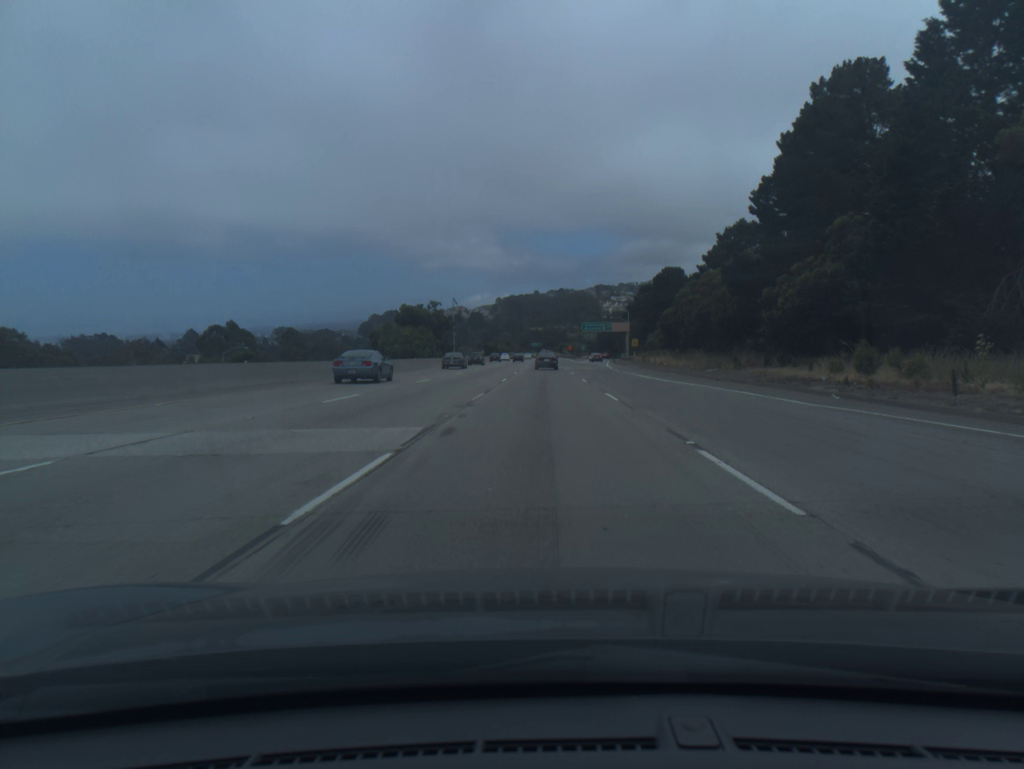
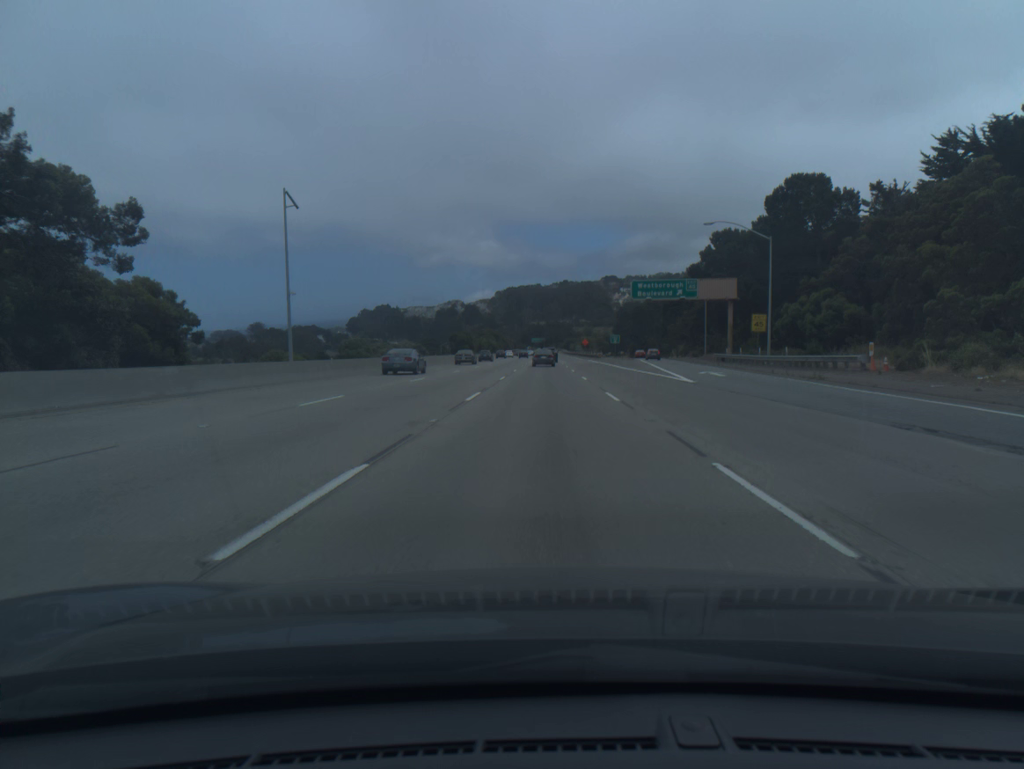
(+0.4, +88.9) m; 0°
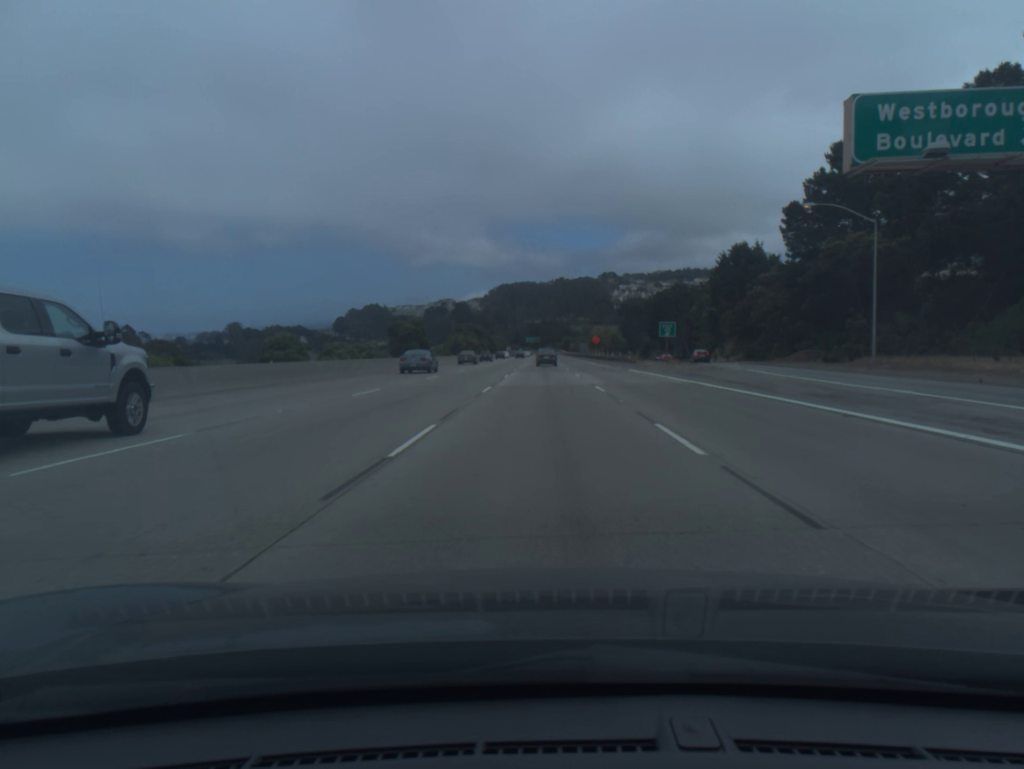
(0.0, +53.8) m; 0°
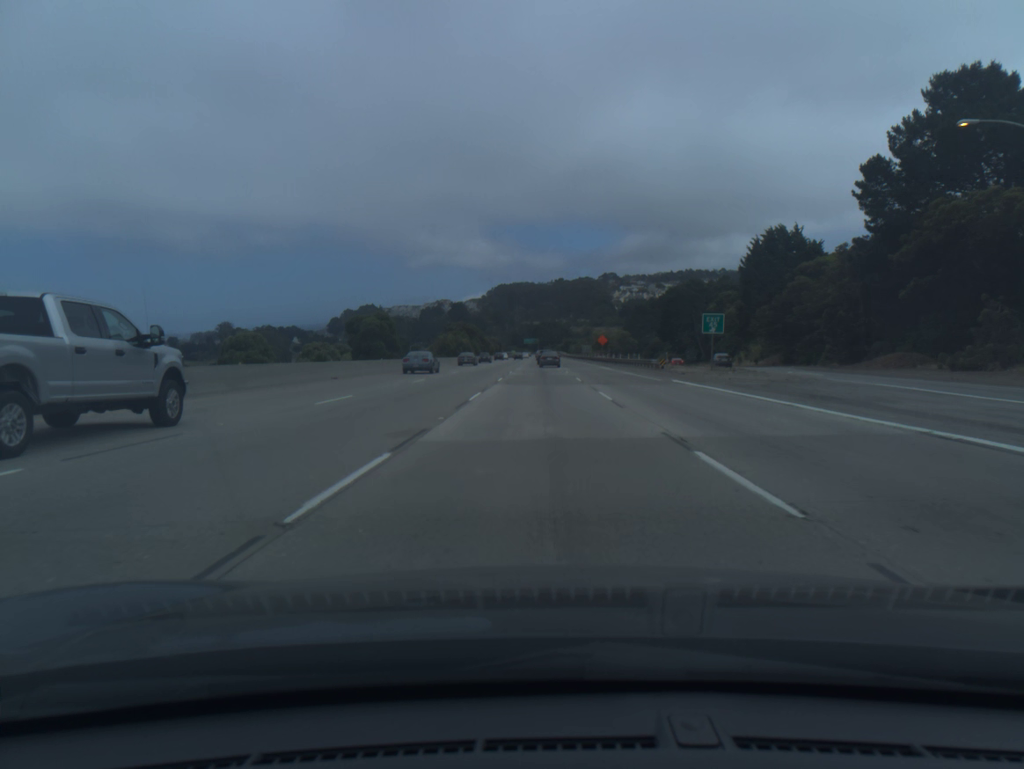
(0.0, +18.2) m; 0°
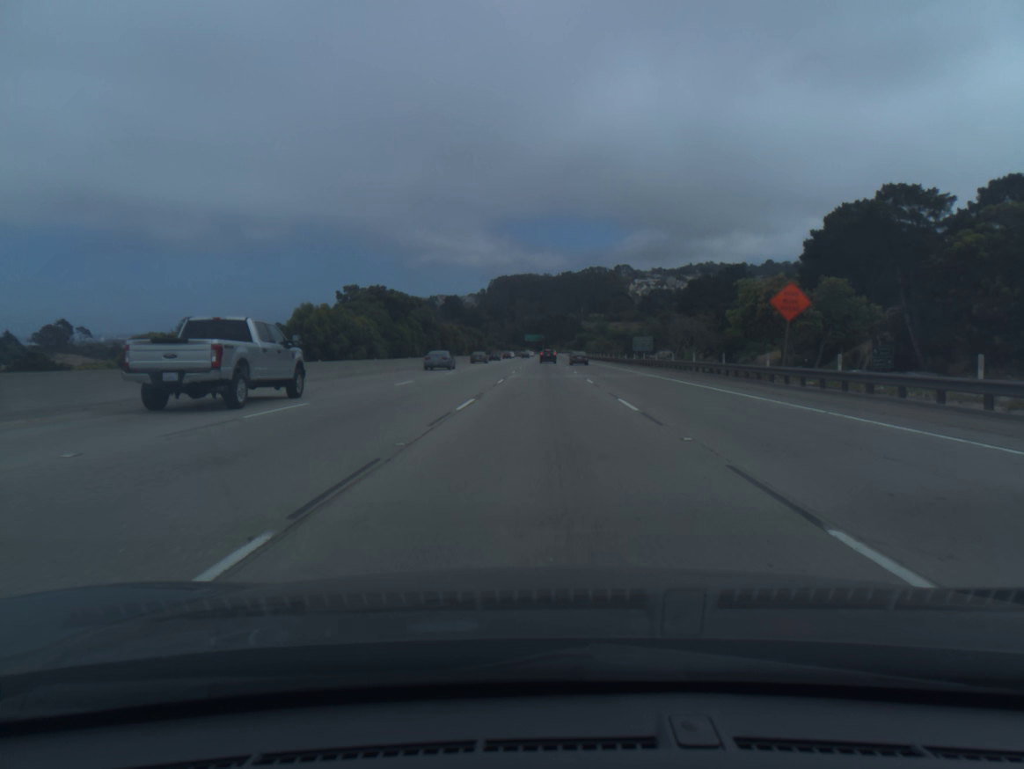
(-0.4, +92.0) m; 0°
